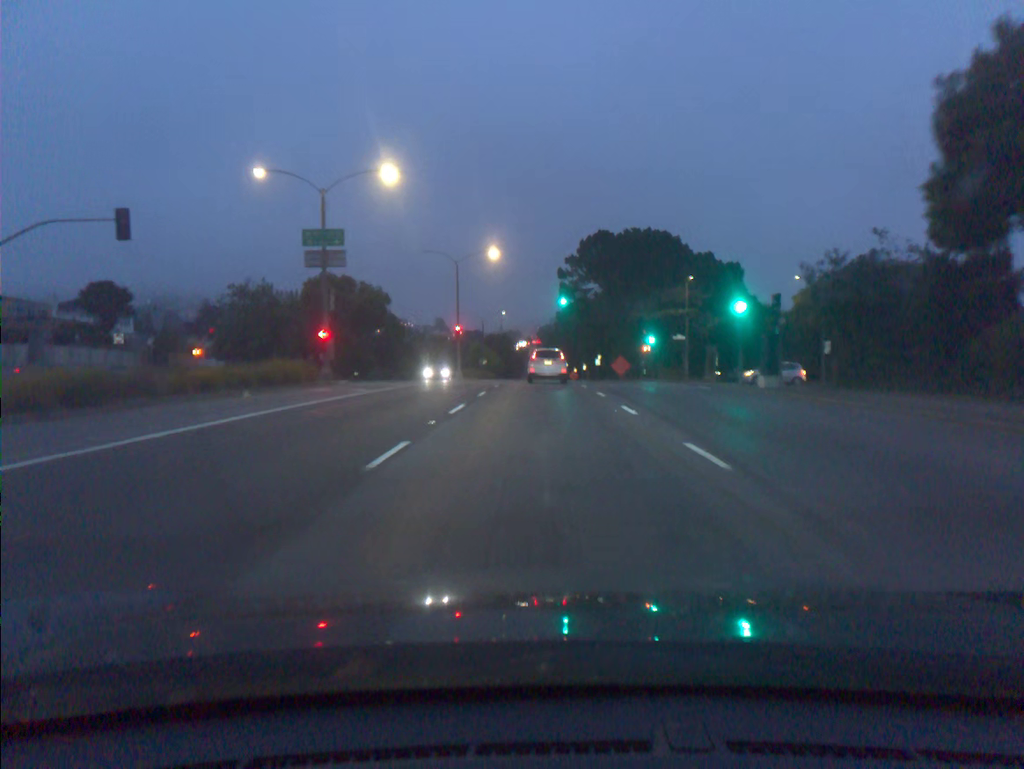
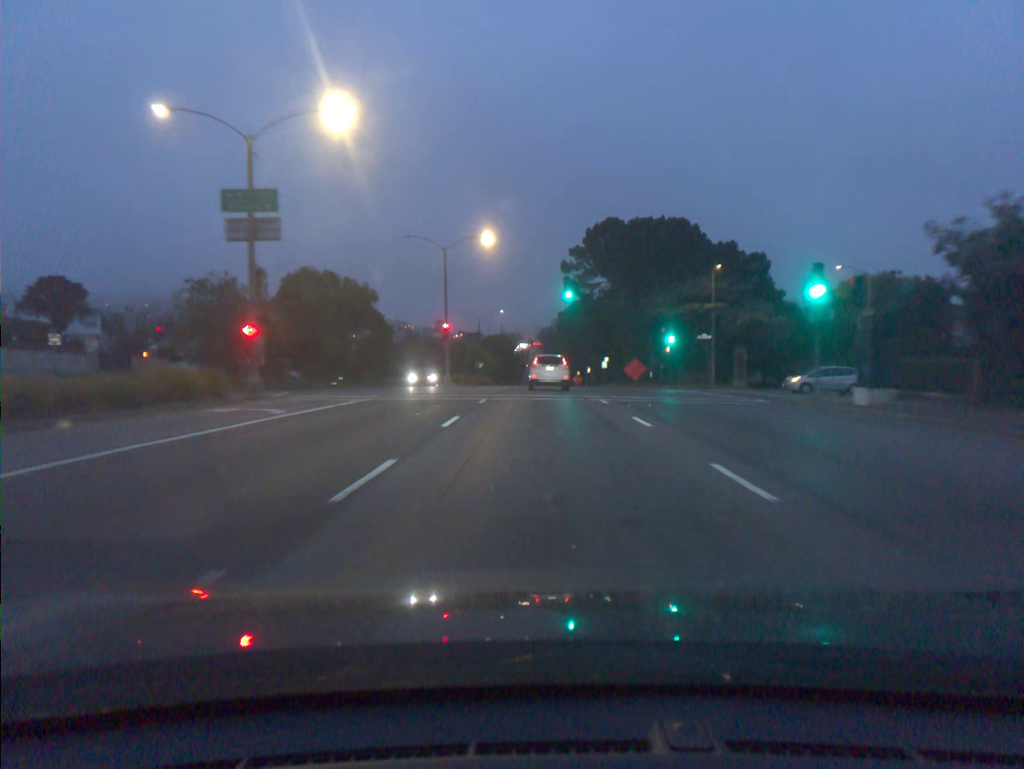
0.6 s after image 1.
(0.0, +9.0) m; 0°
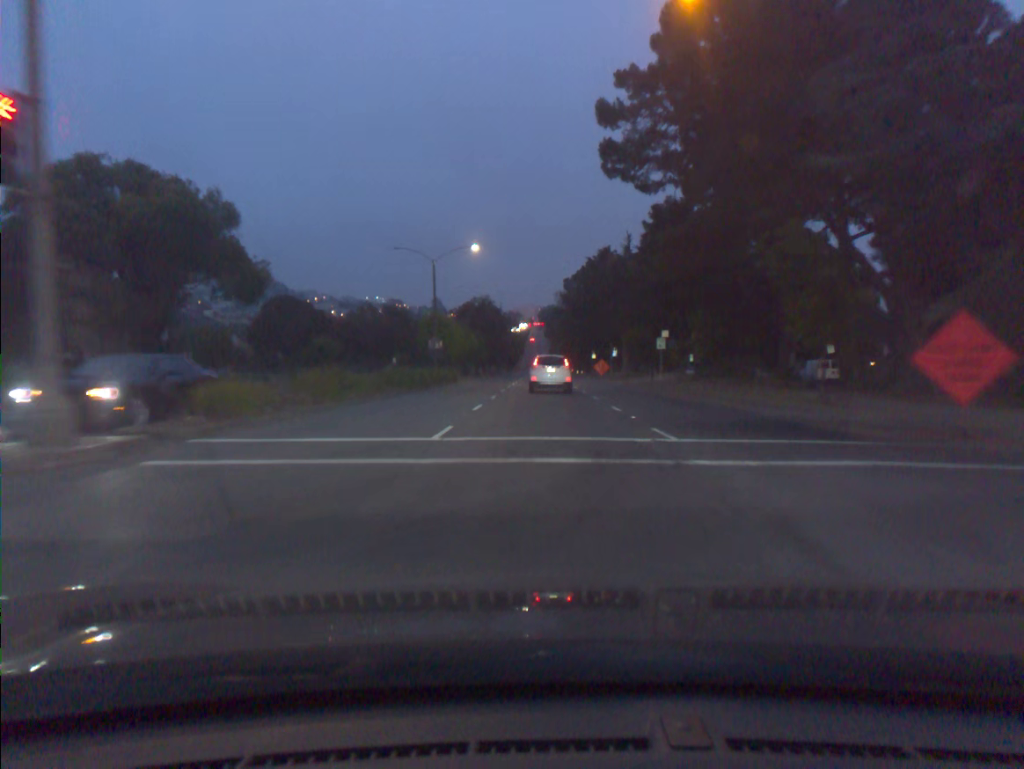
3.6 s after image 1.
(0.0, +43.4) m; 0°
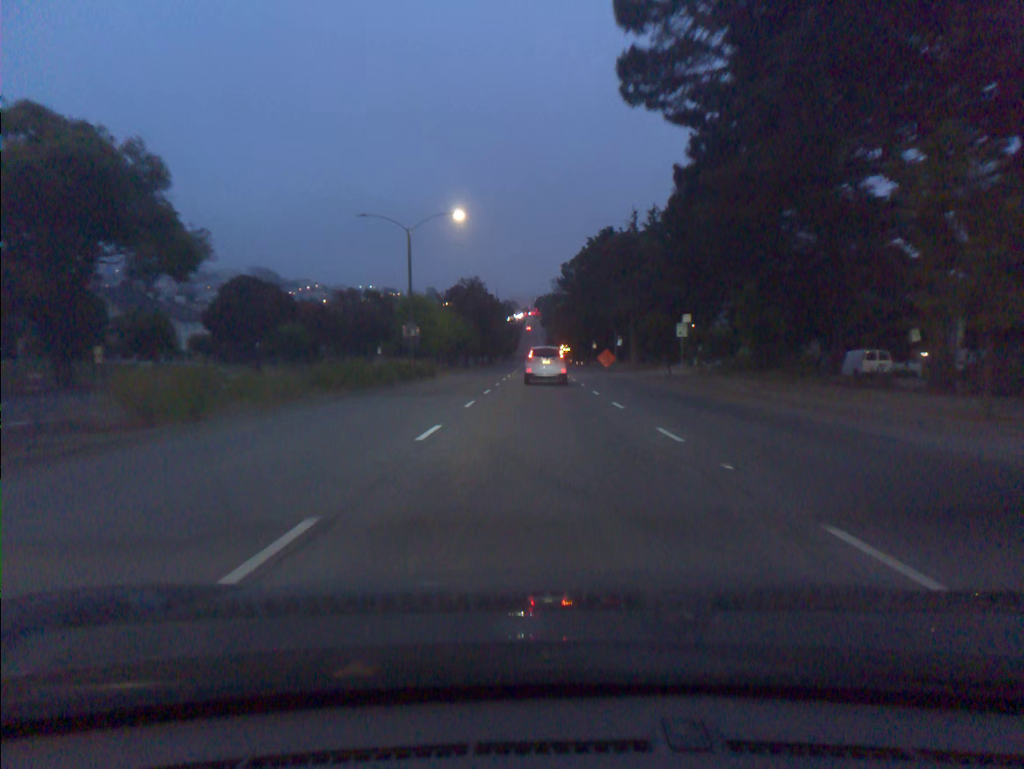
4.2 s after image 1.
(0.0, +8.6) m; 0°
